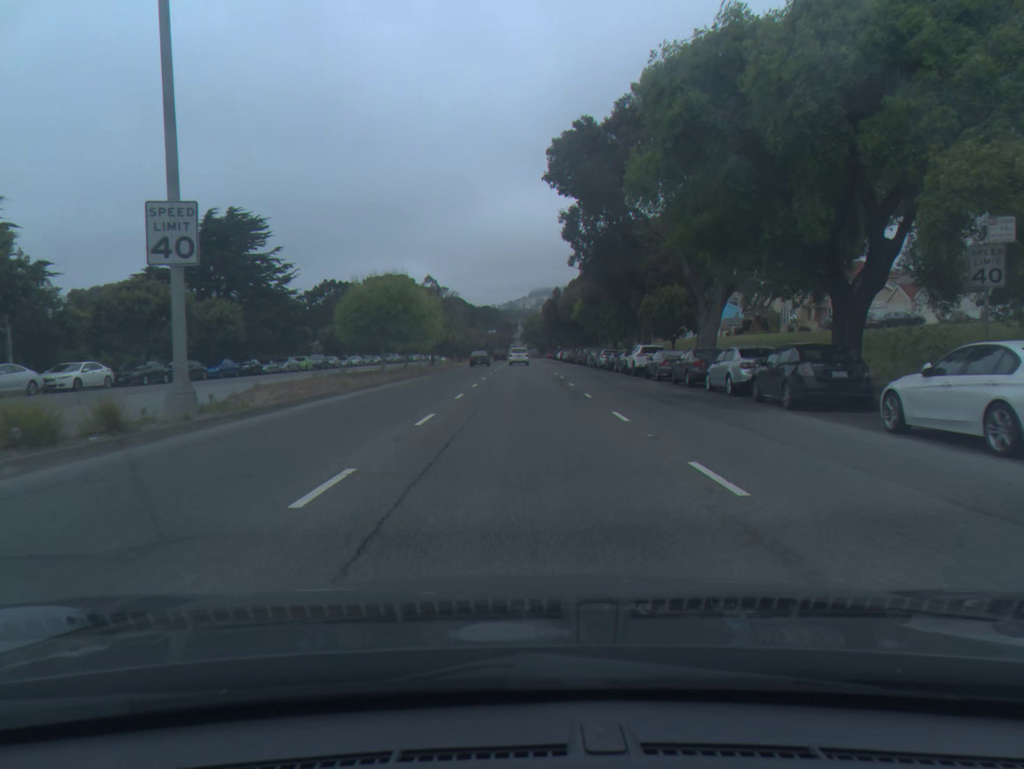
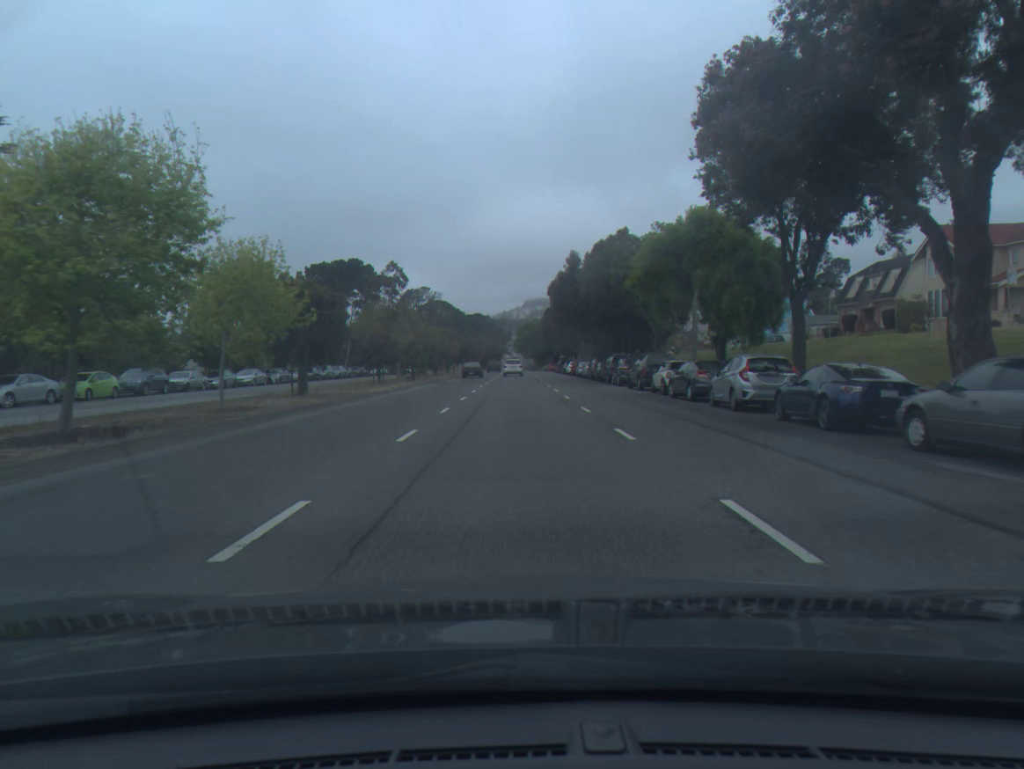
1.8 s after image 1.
(+0.2, +38.0) m; 0°
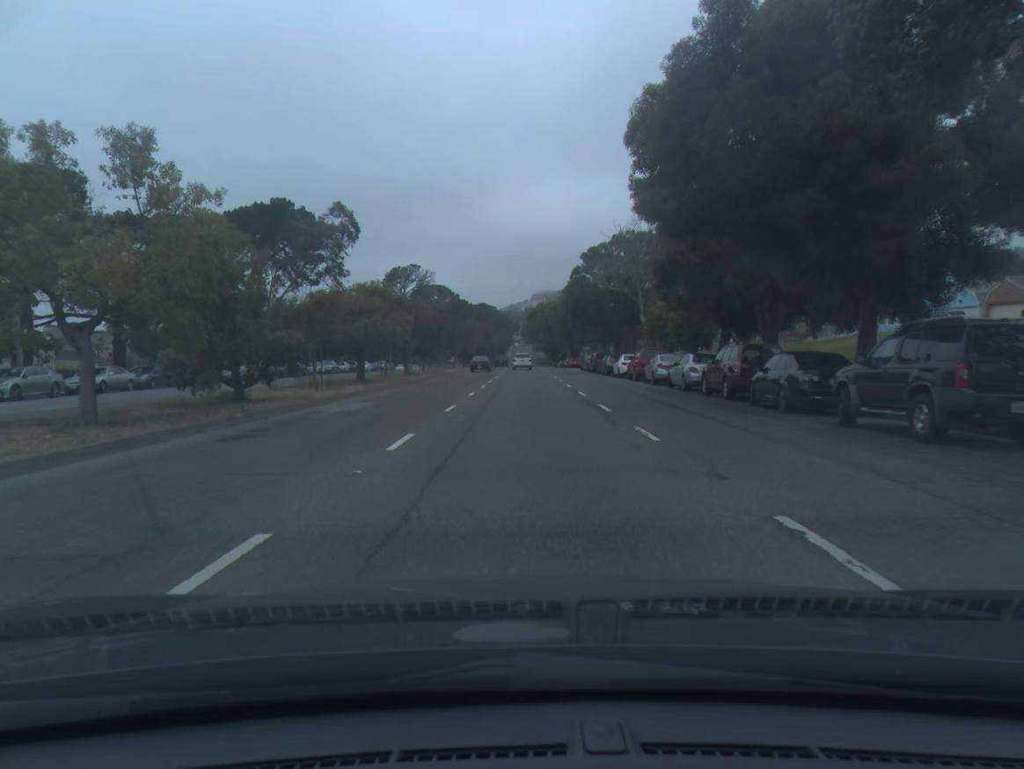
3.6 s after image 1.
(-0.3, +37.9) m; -1°
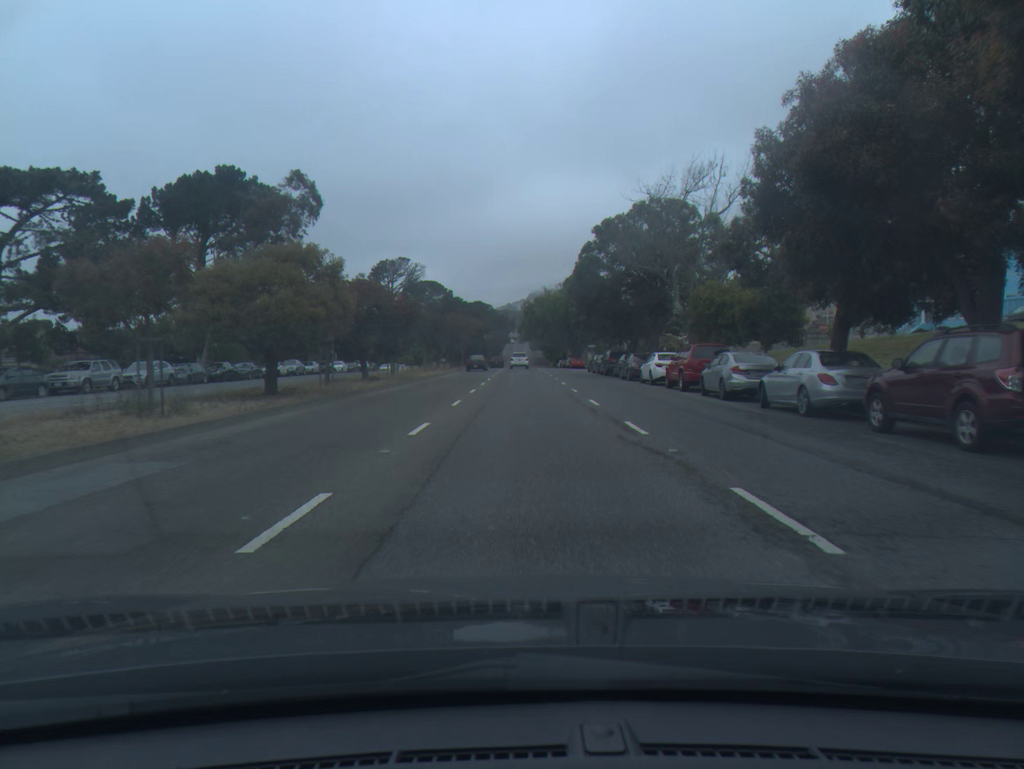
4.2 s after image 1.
(0.0, +12.6) m; 0°
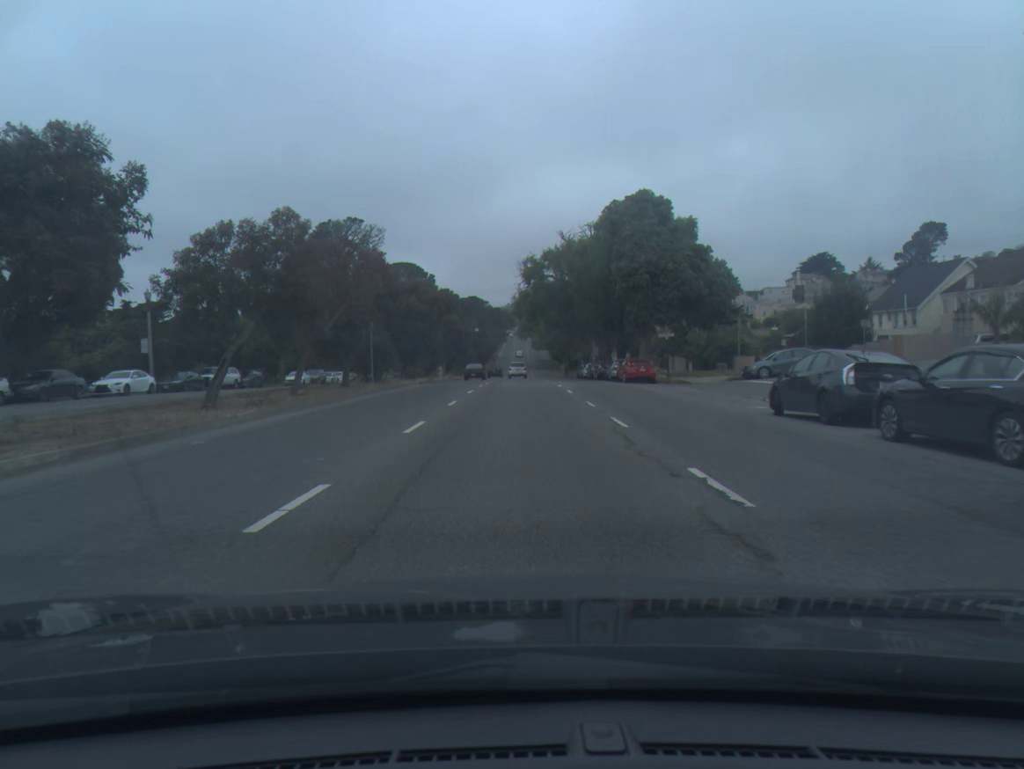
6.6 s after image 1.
(+0.3, +50.3) m; 0°
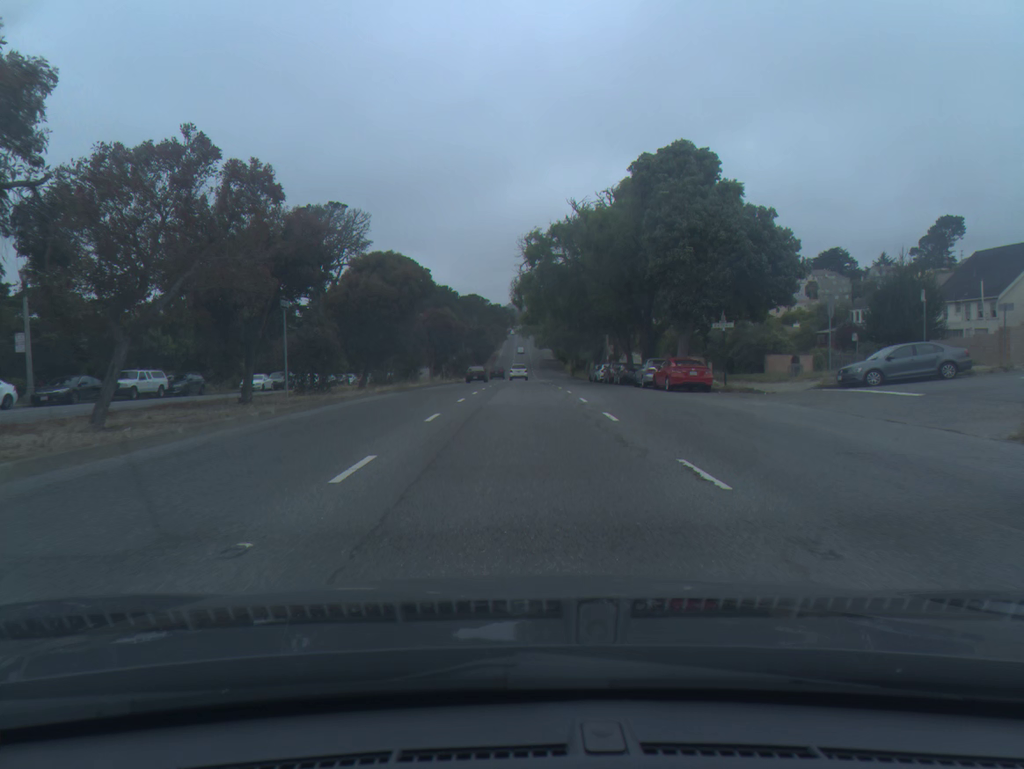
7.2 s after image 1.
(0.0, +12.6) m; 0°
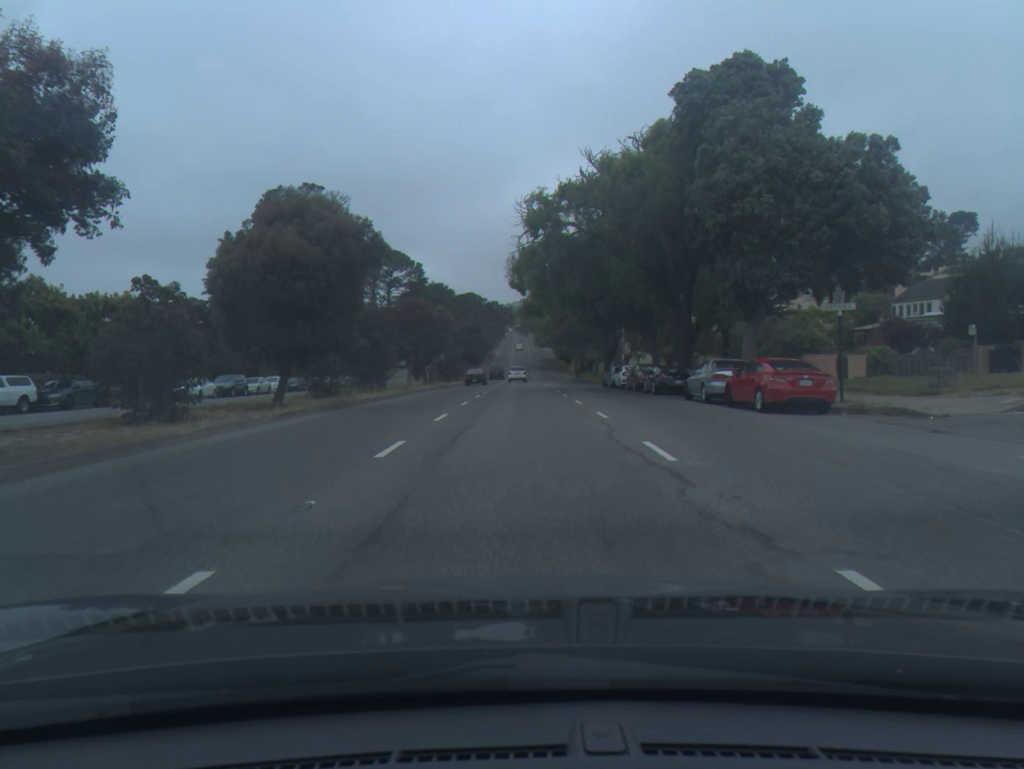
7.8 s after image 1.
(0.0, +12.6) m; 0°
